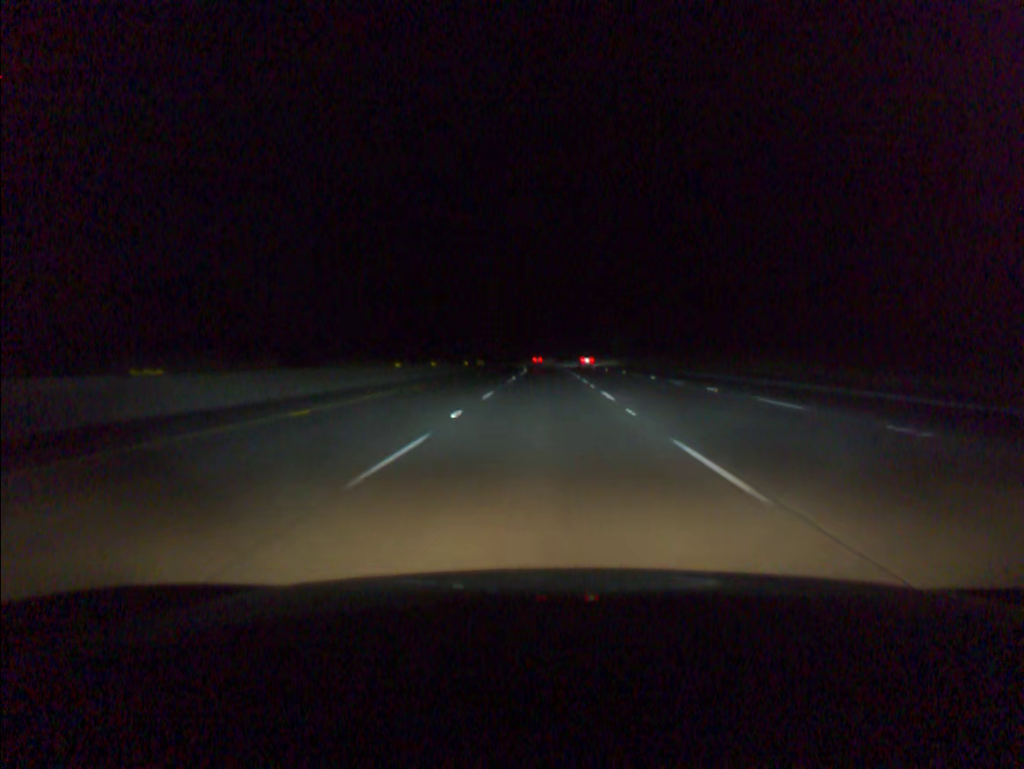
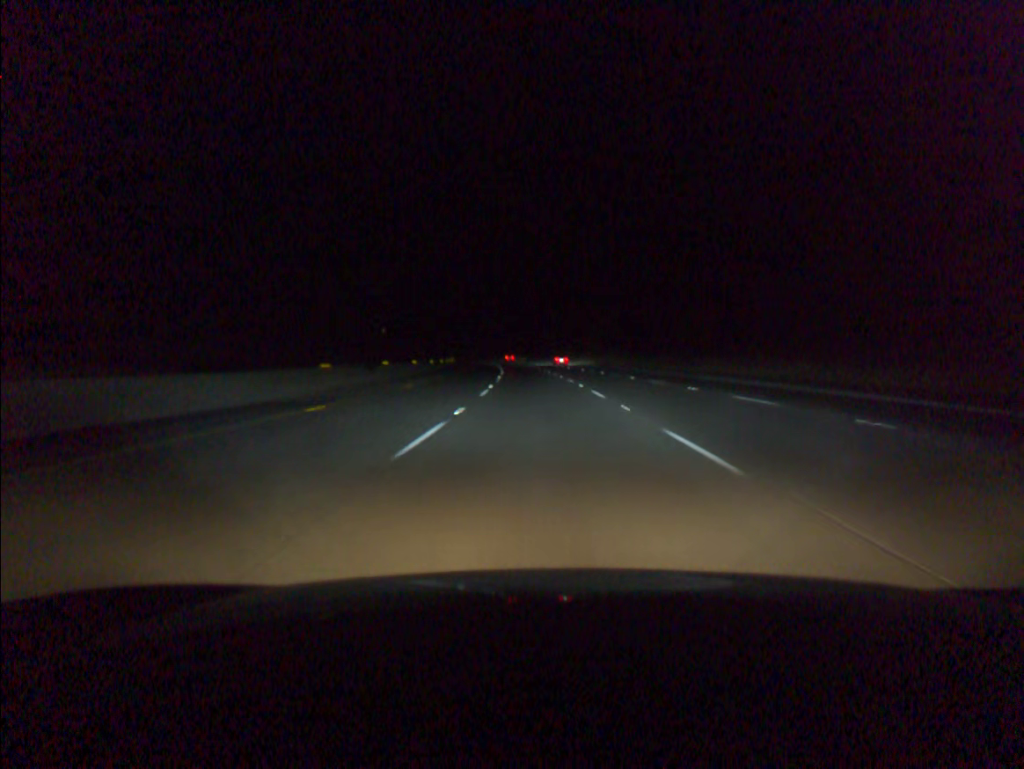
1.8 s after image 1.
(+0.3, +57.1) m; 0°
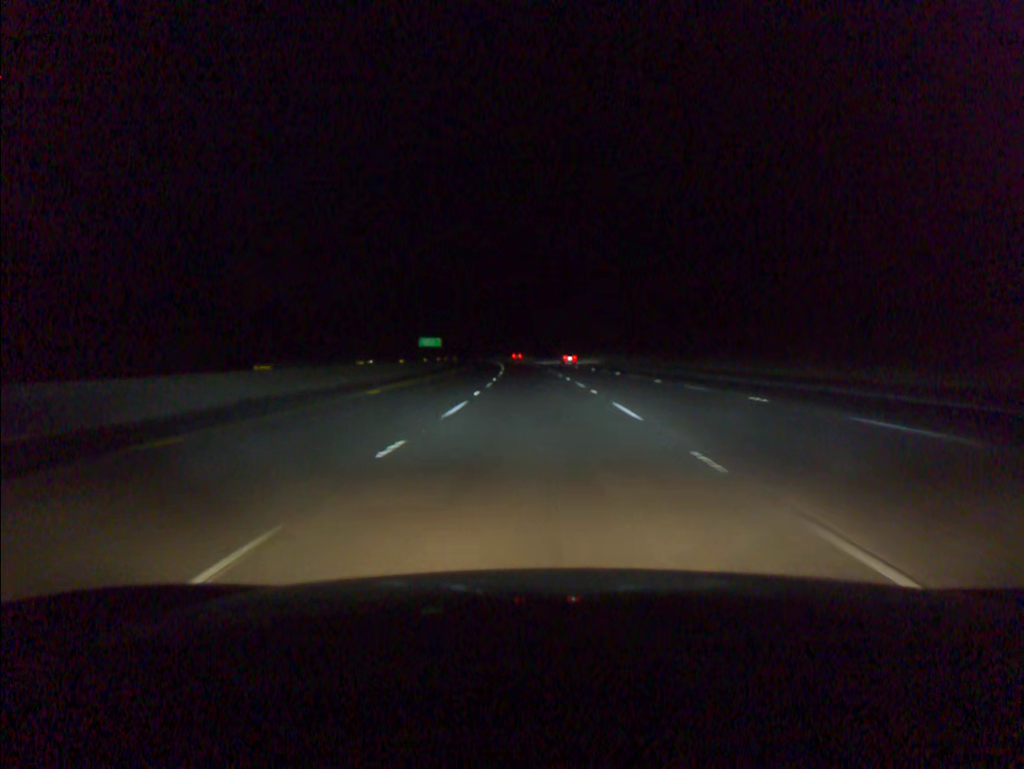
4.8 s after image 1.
(-3.1, +95.2) m; -4°
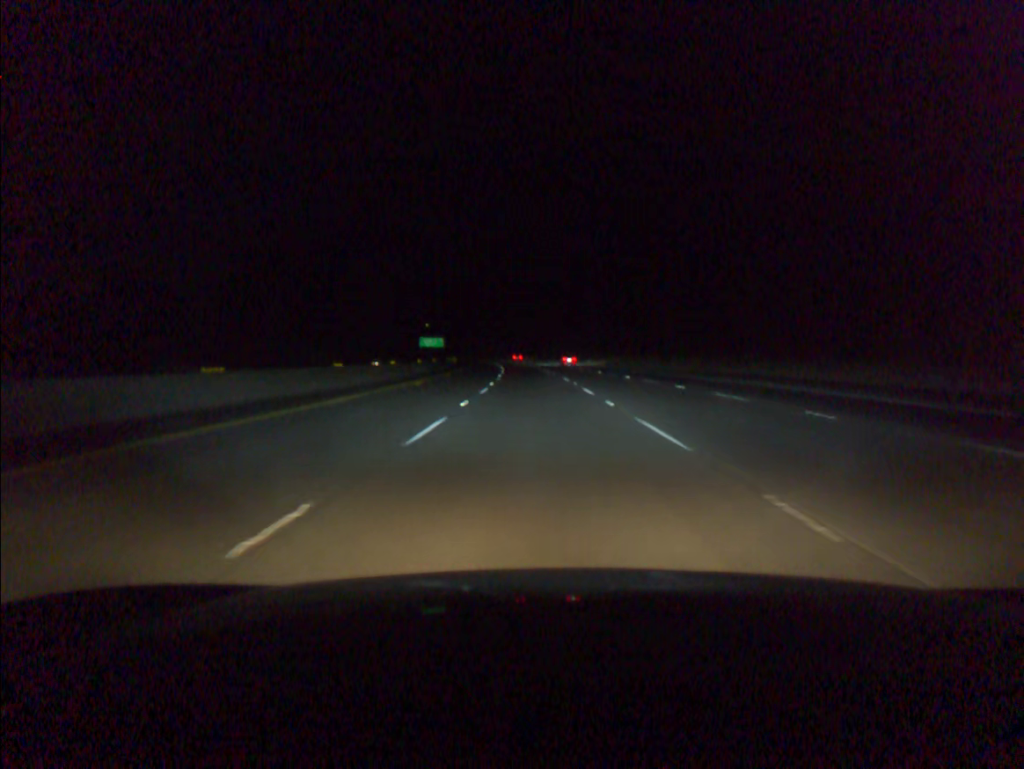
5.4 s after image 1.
(-0.1, +19.1) m; -1°
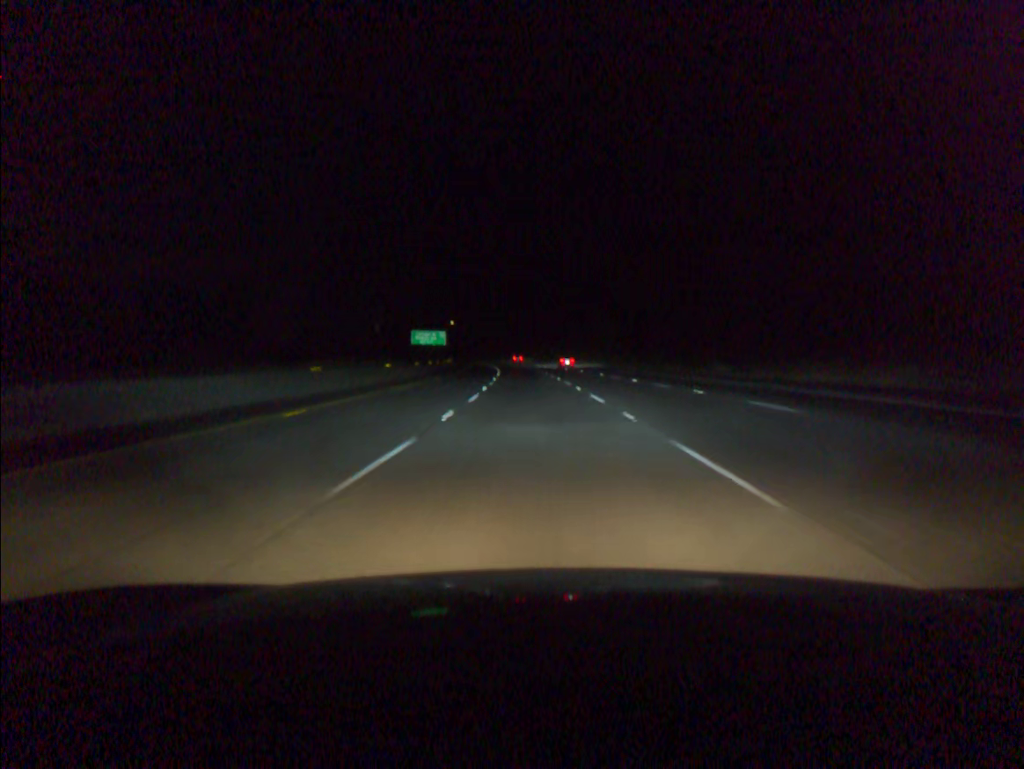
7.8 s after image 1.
(-1.9, +76.4) m; -3°
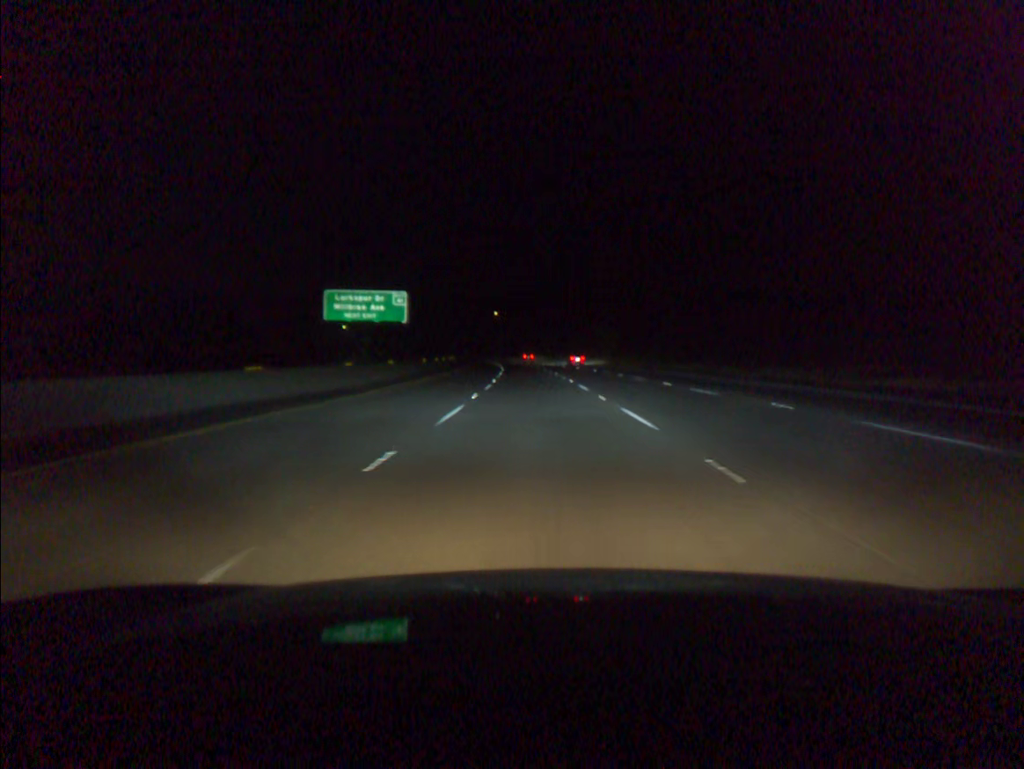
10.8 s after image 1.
(-3.6, +95.3) m; -4°
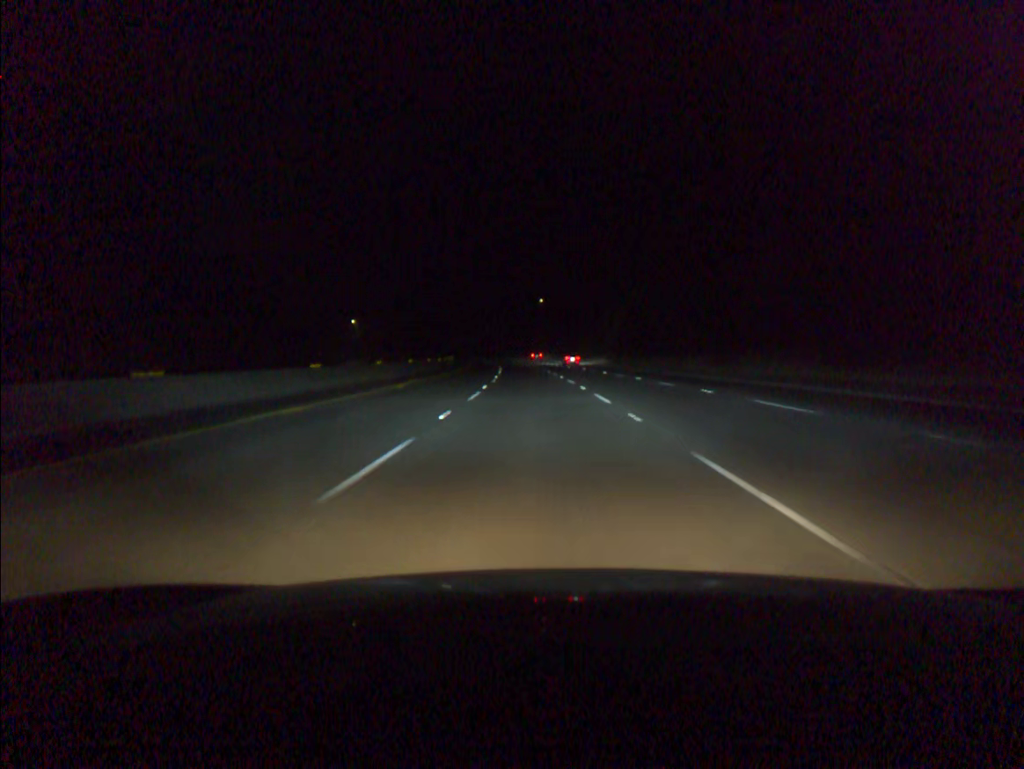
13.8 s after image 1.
(-3.1, +95.2) m; -4°
